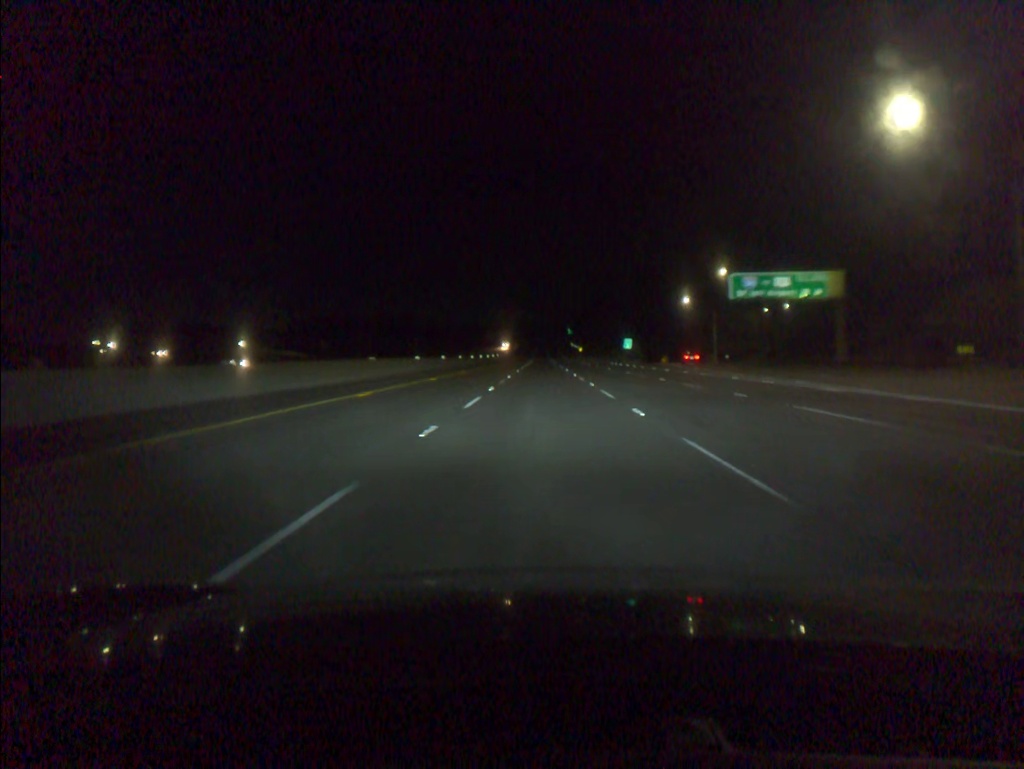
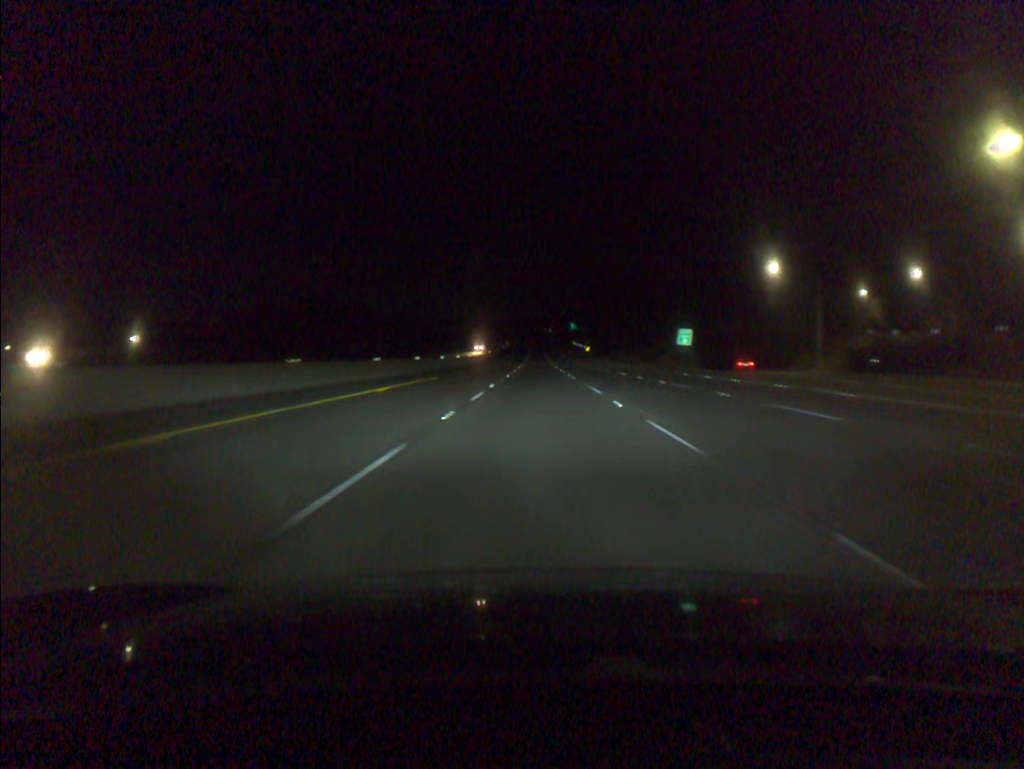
(+0.2, +56.3) m; 0°
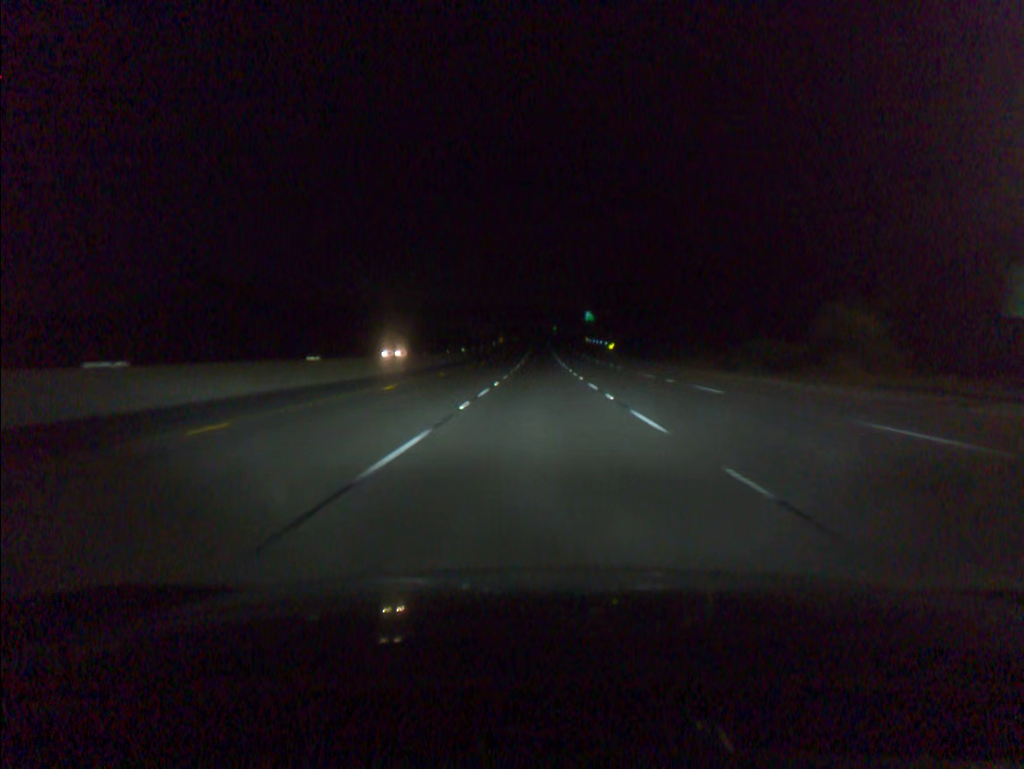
(-0.1, +56.4) m; 0°
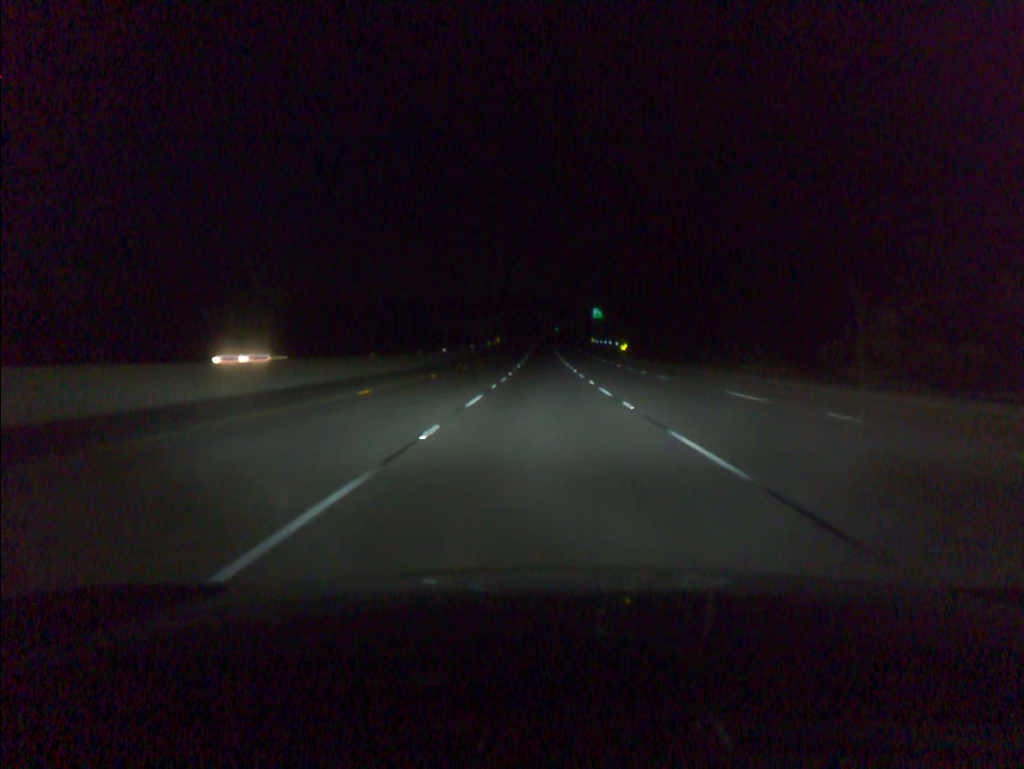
(0.0, +18.8) m; 0°
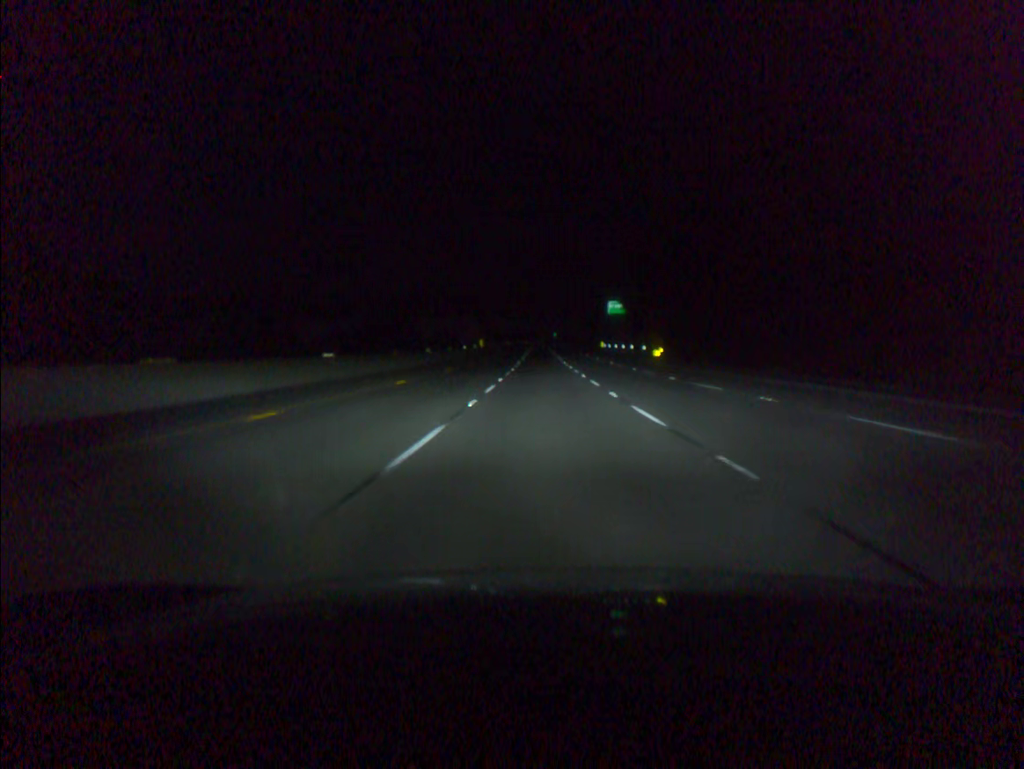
(0.0, +37.6) m; 0°
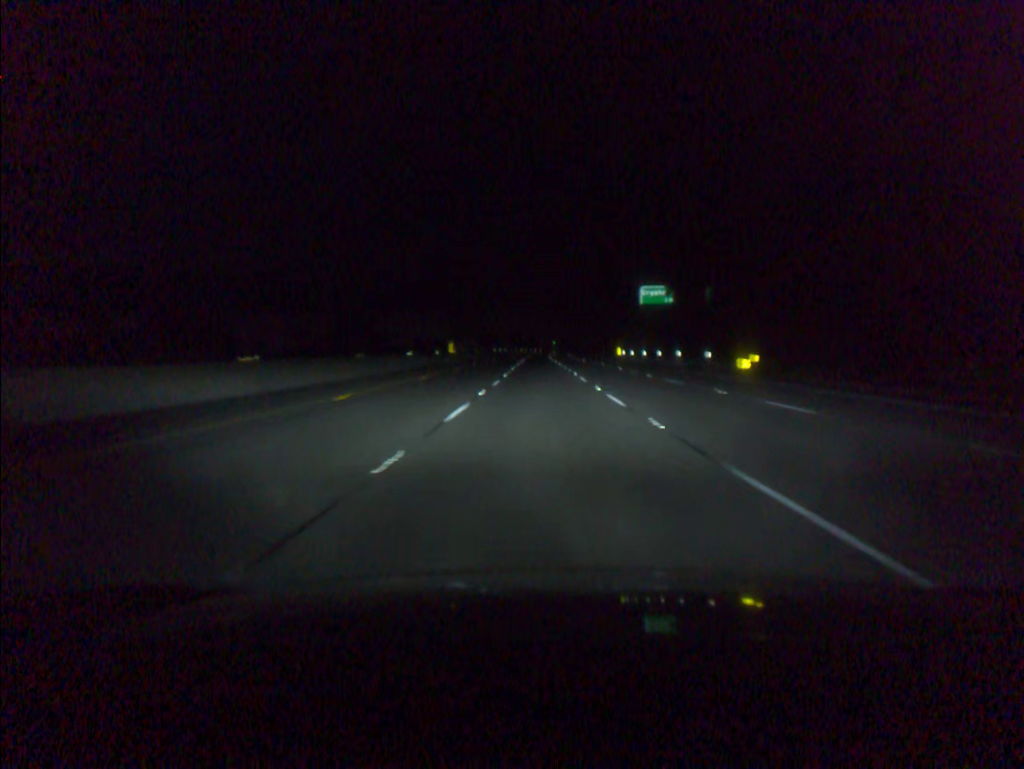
(+0.1, +37.4) m; 0°
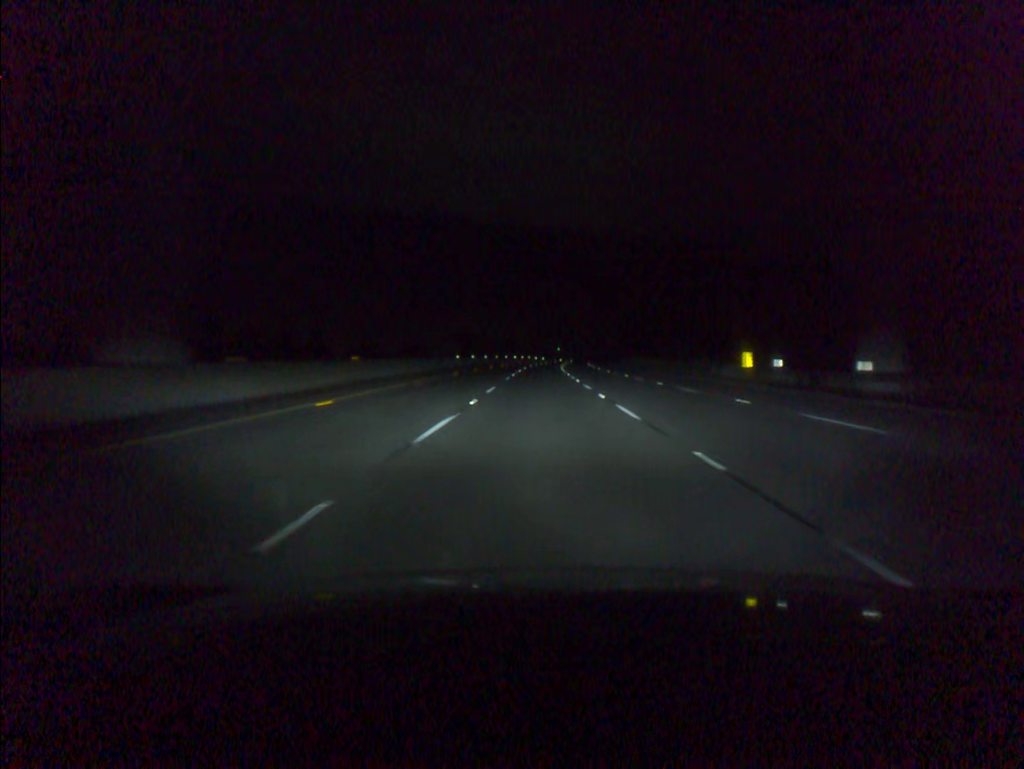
(-0.1, +74.4) m; 0°
